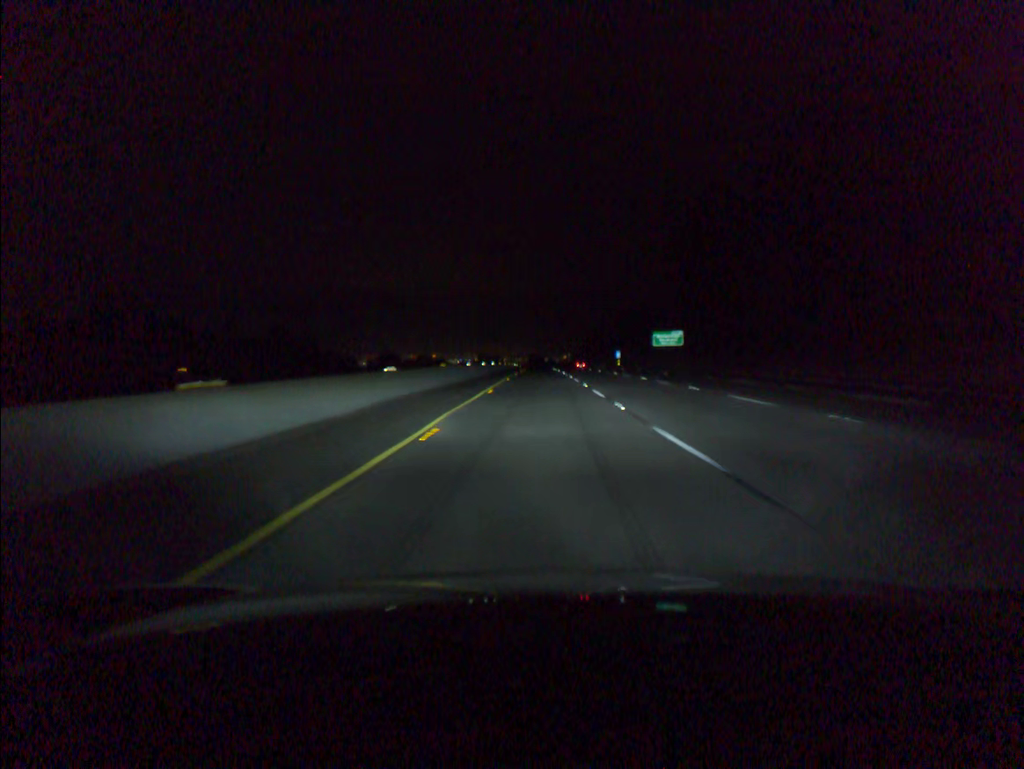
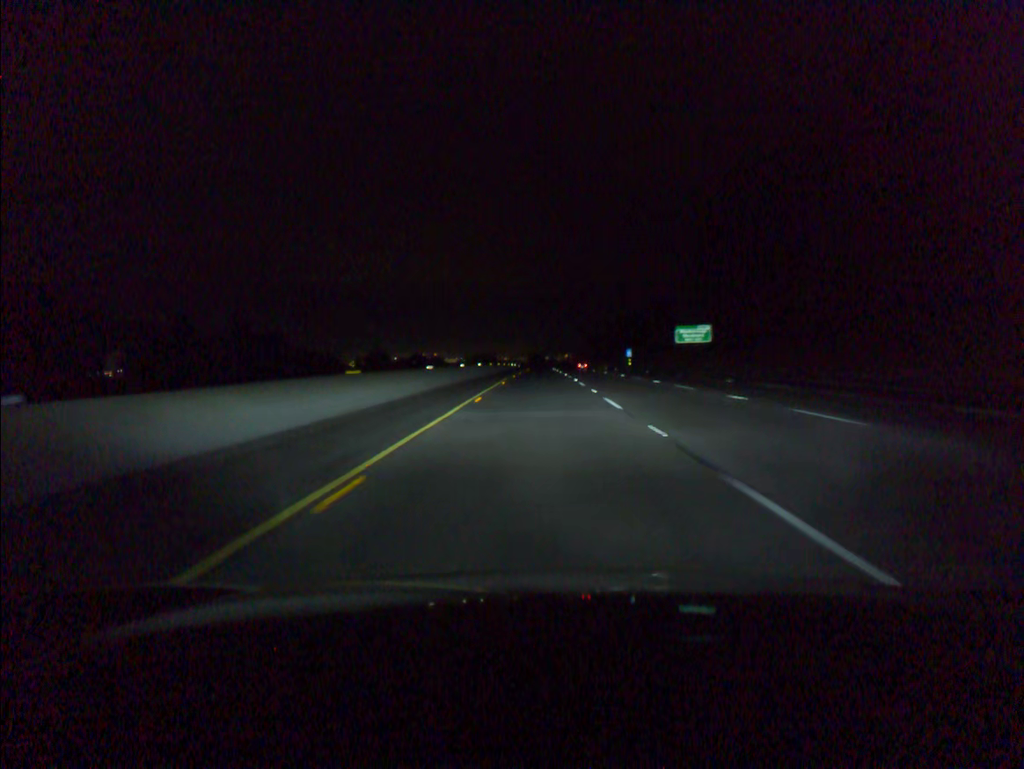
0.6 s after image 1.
(0.0, +19.8) m; 0°
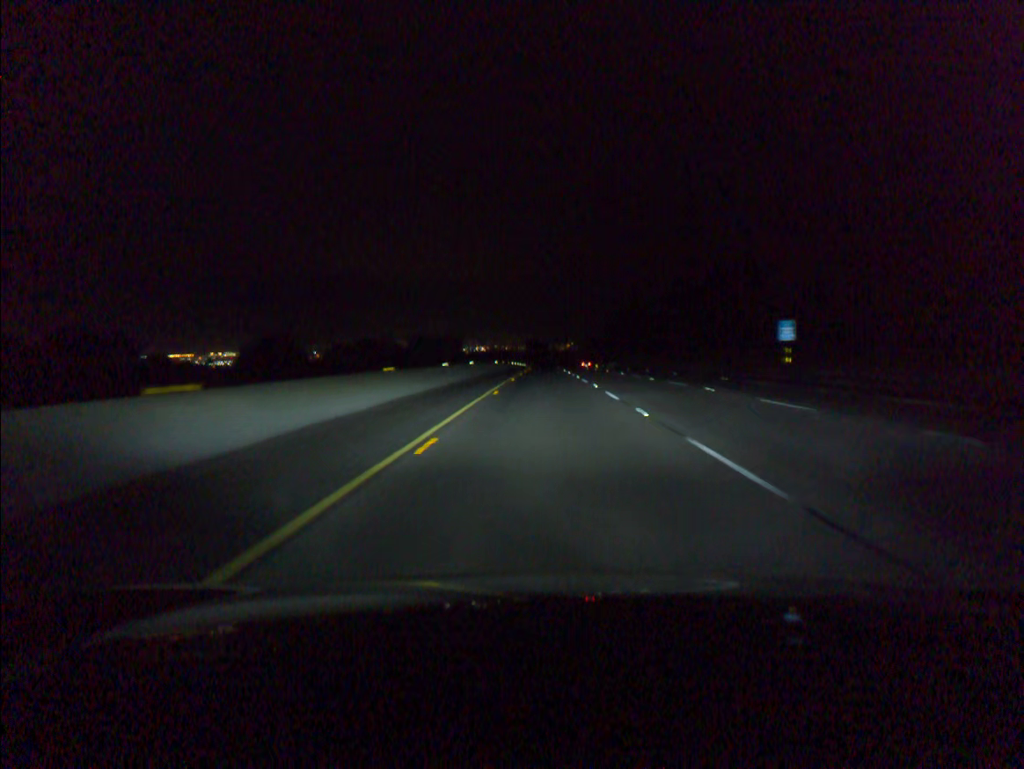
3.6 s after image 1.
(-0.5, +99.1) m; 0°
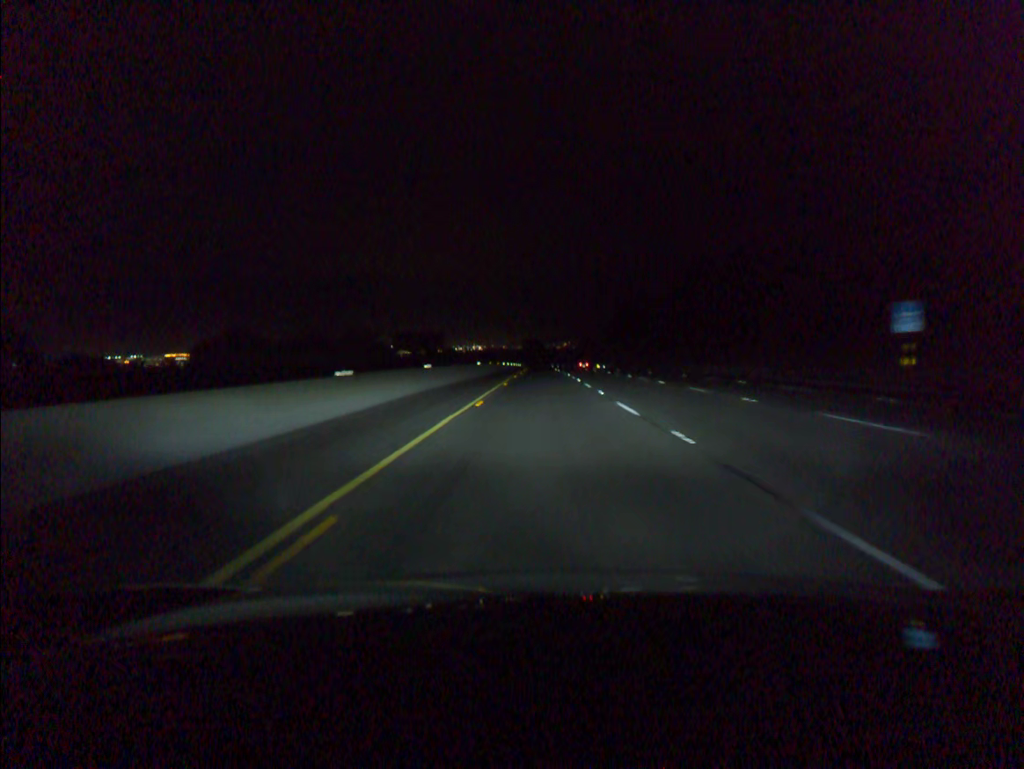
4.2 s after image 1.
(0.0, +19.8) m; 0°
